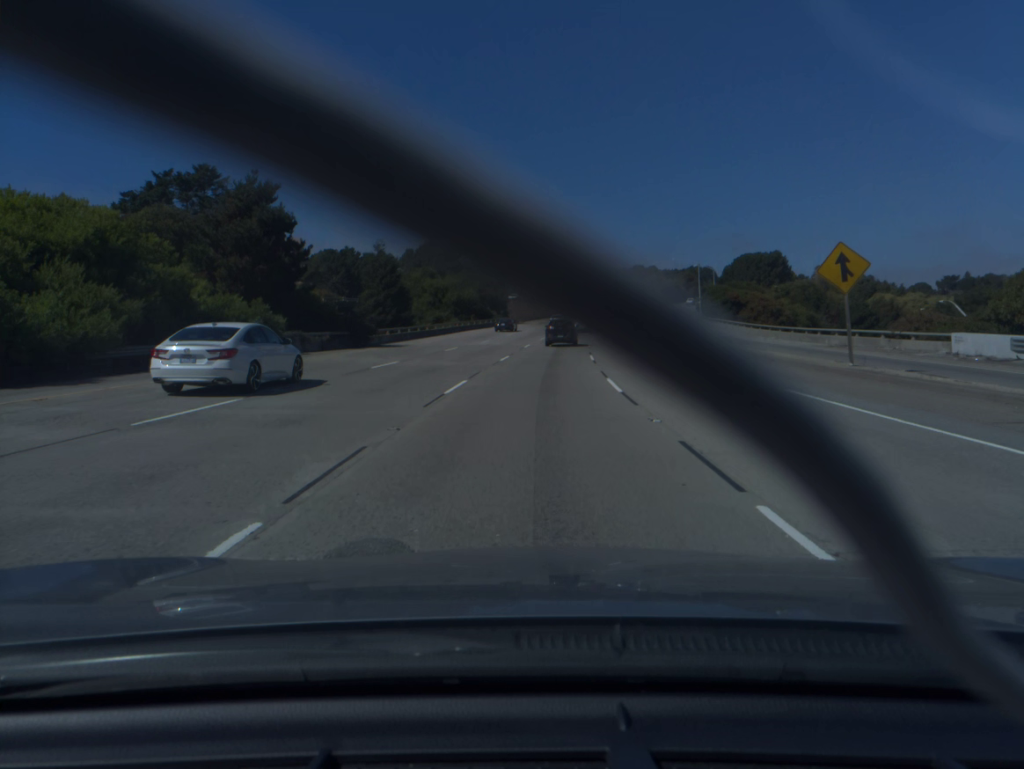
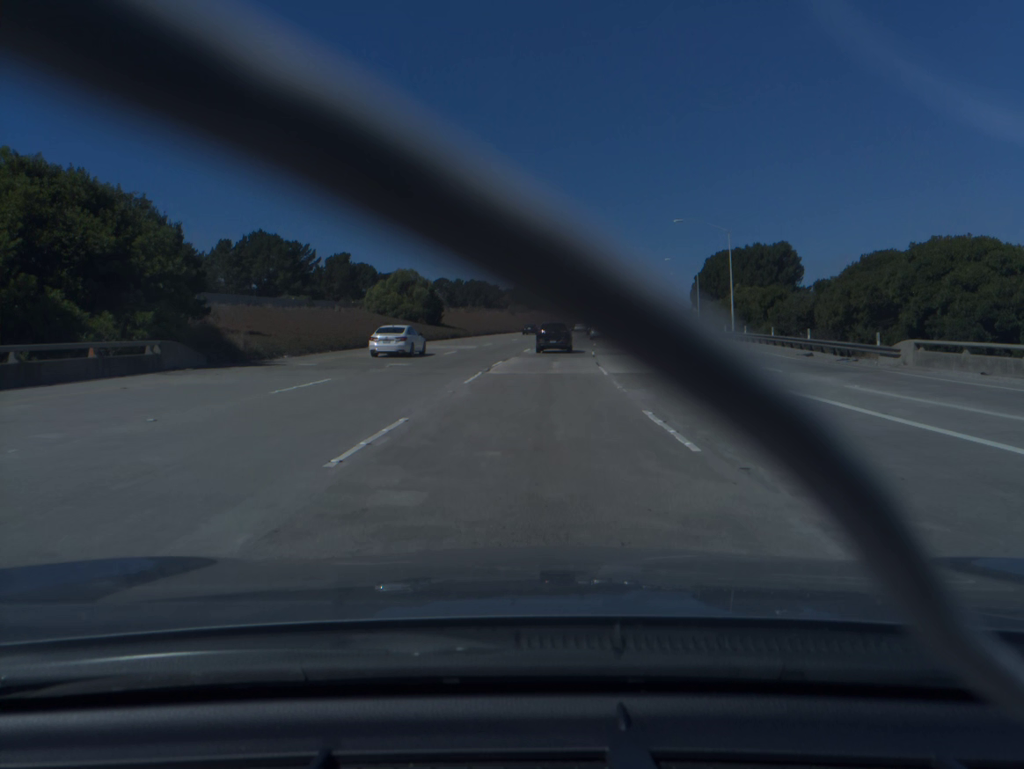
(+4.8, +79.4) m; +7°
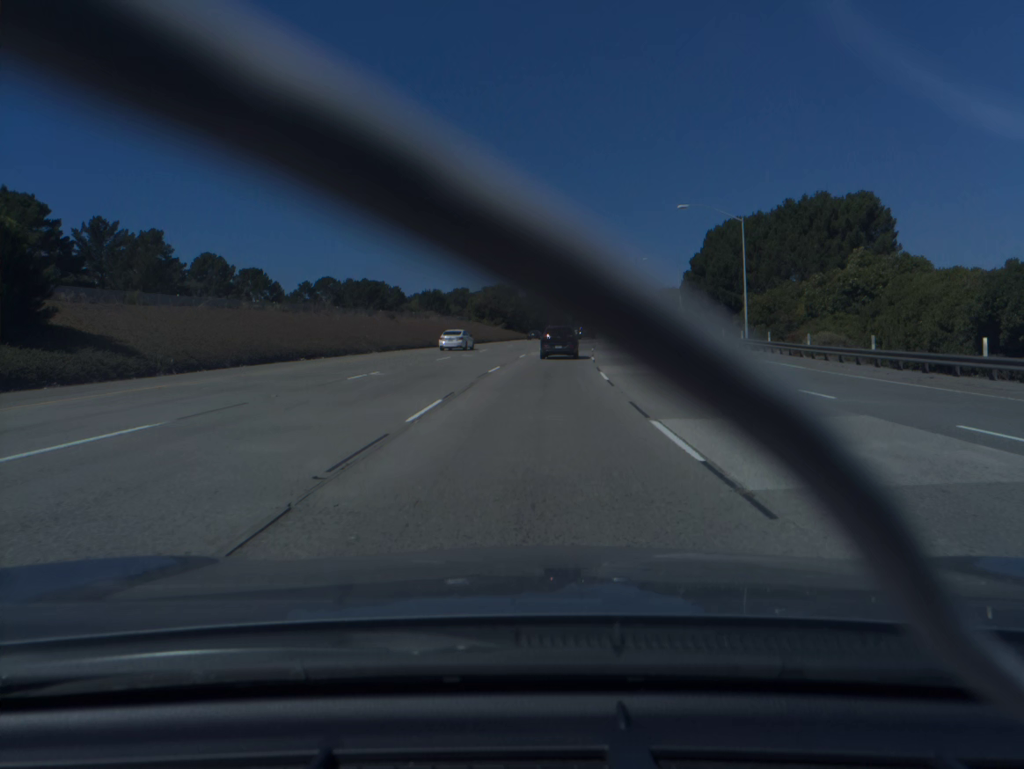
(+3.0, +59.6) m; +6°
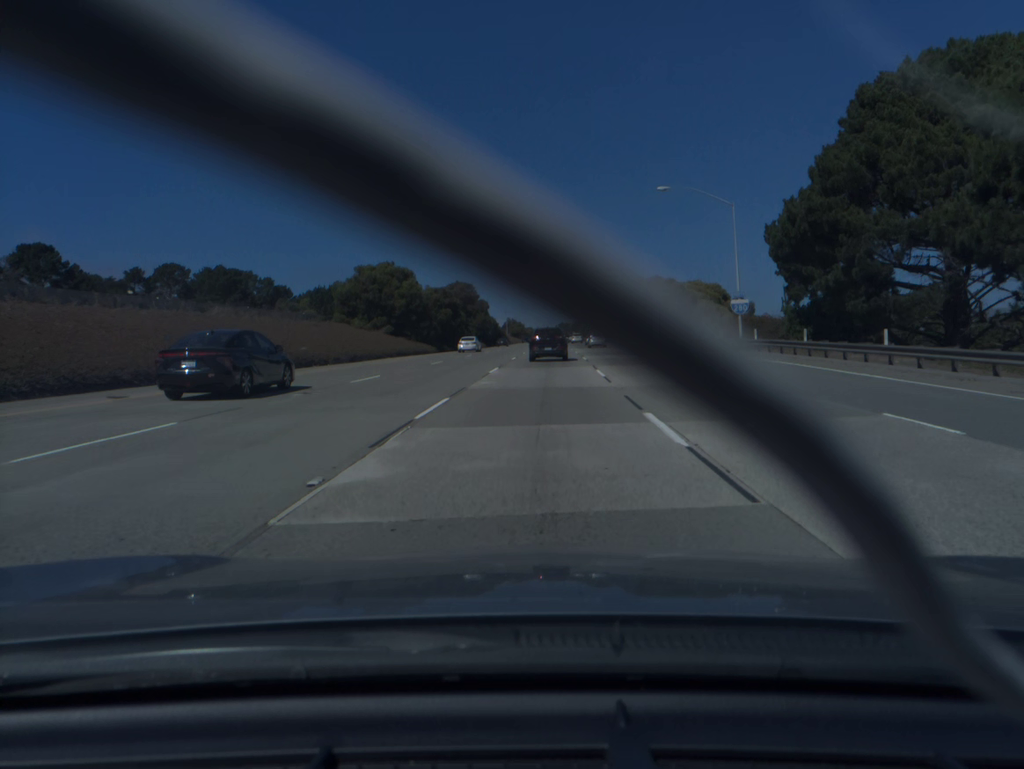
(+2.6, +57.5) m; +5°
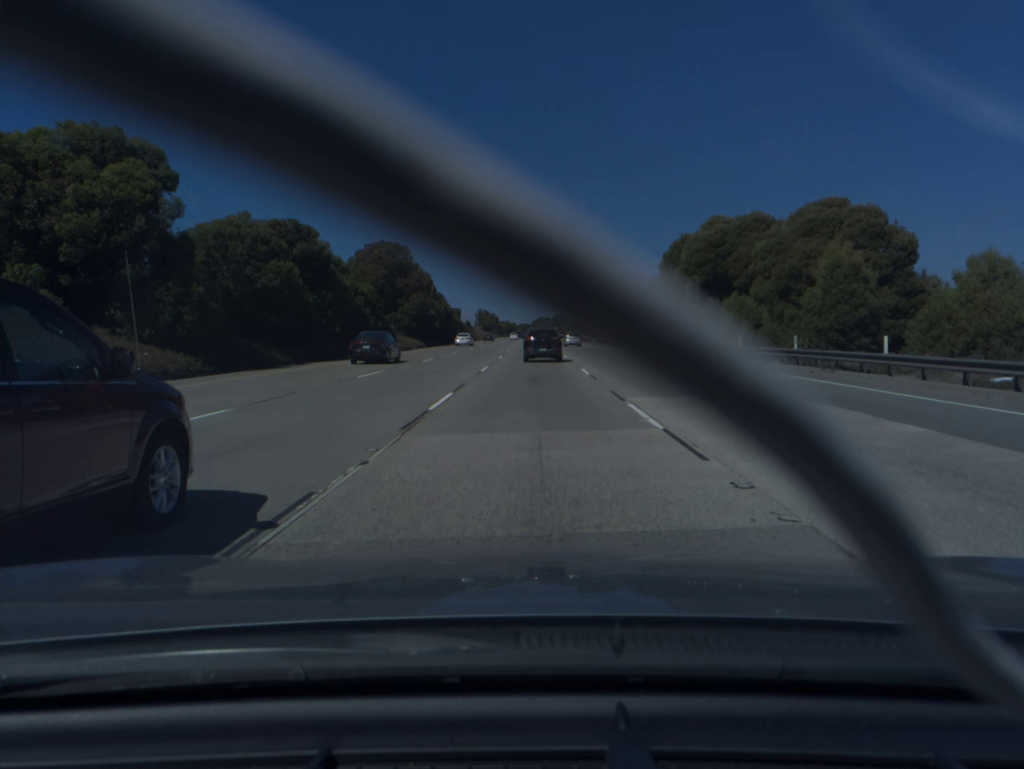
(+1.2, +56.3) m; +2°
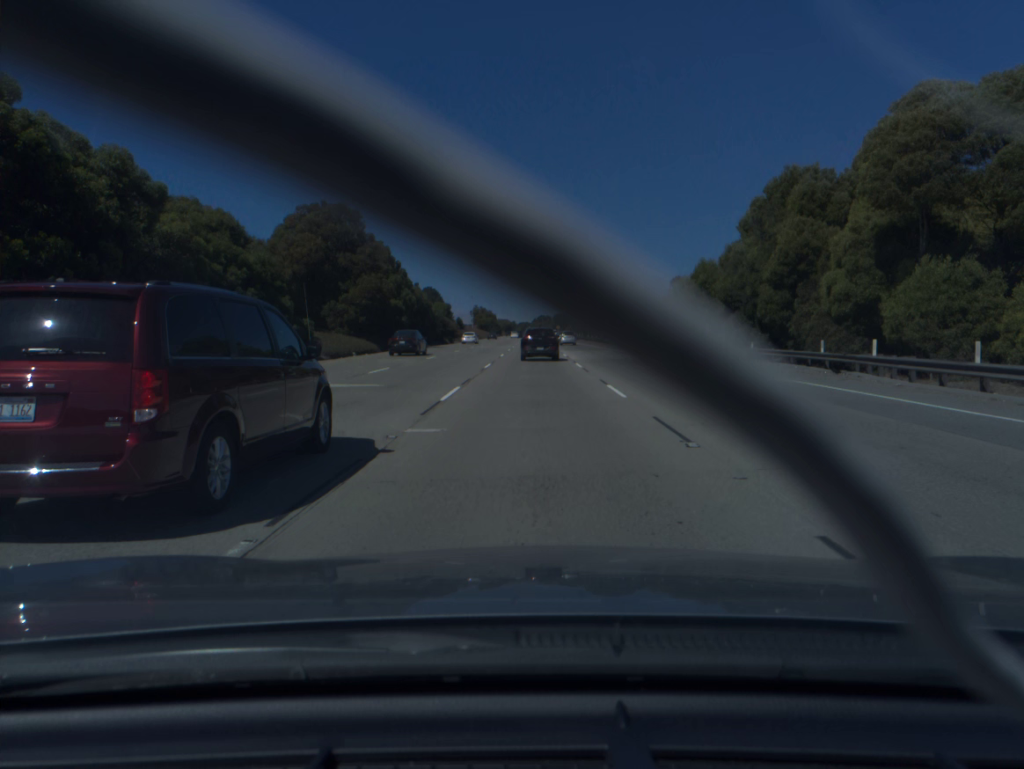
(0.0, +27.8) m; 0°
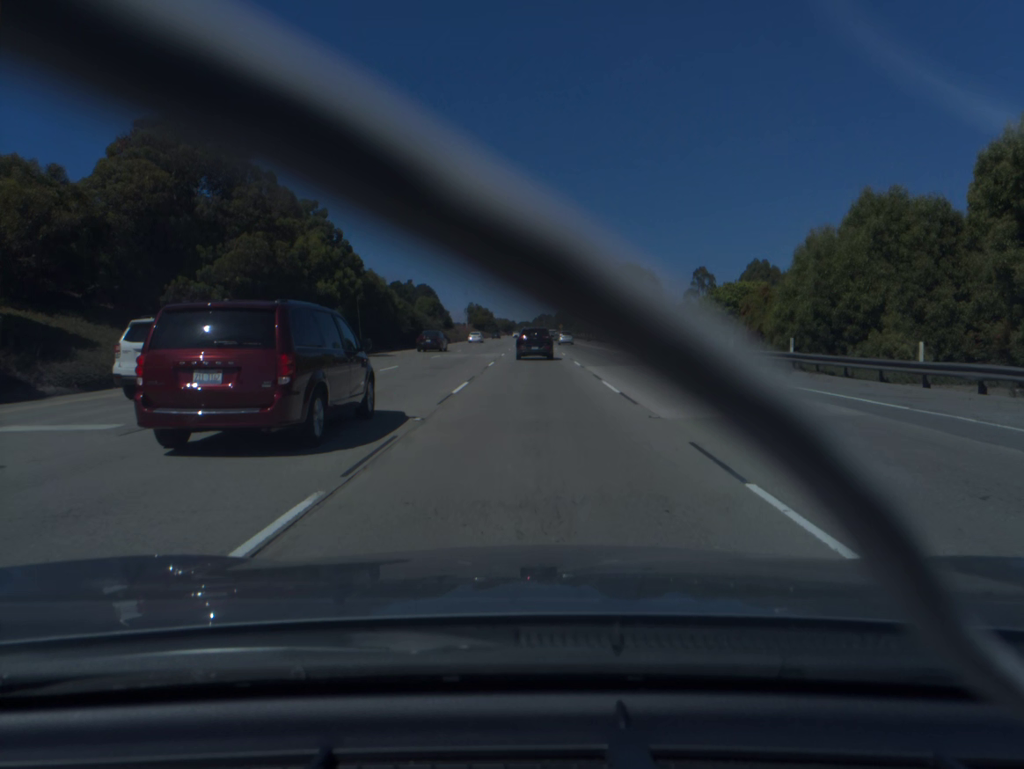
(0.0, +27.6) m; 0°
